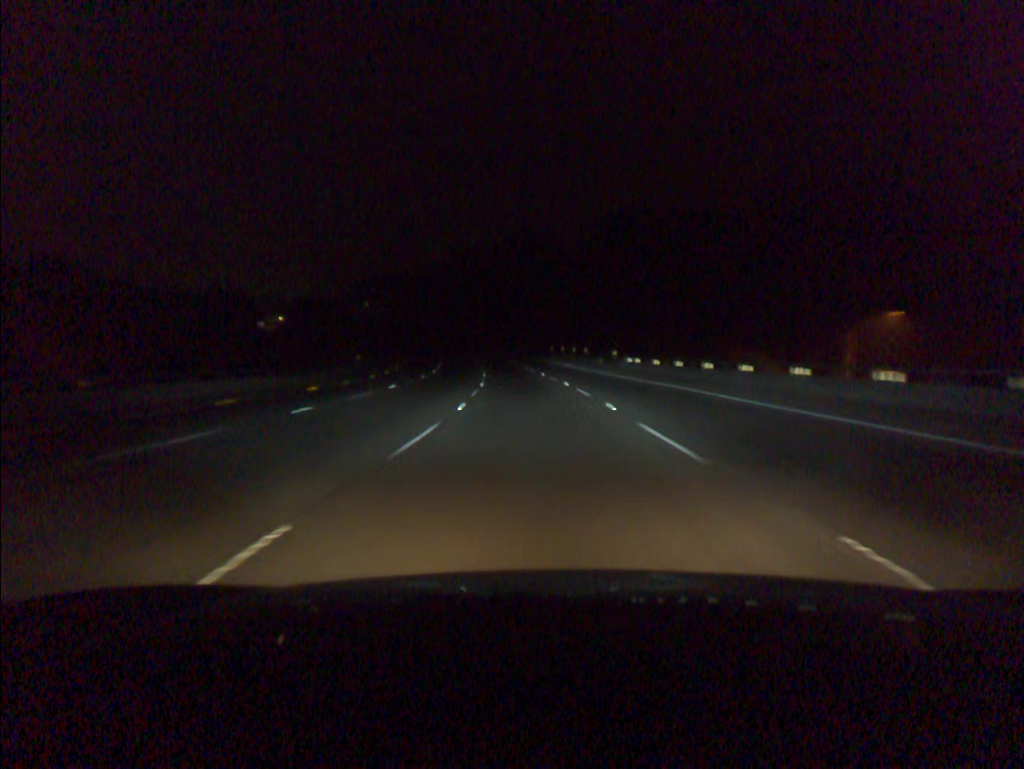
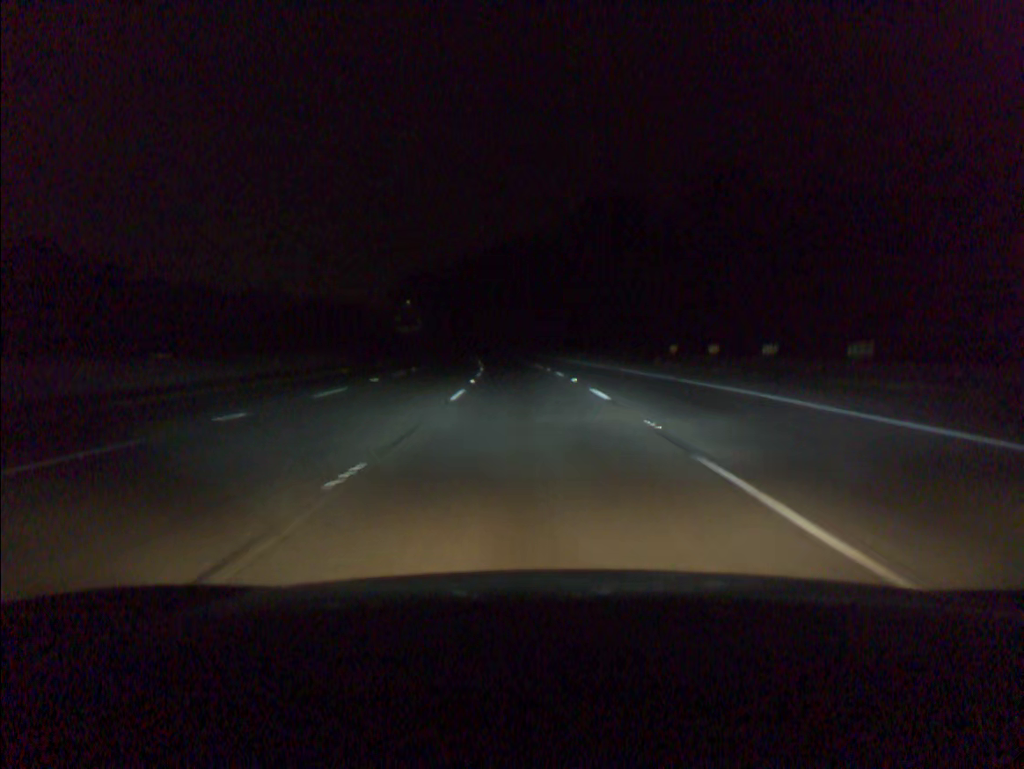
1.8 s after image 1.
(-2.3, +56.2) m; -5°
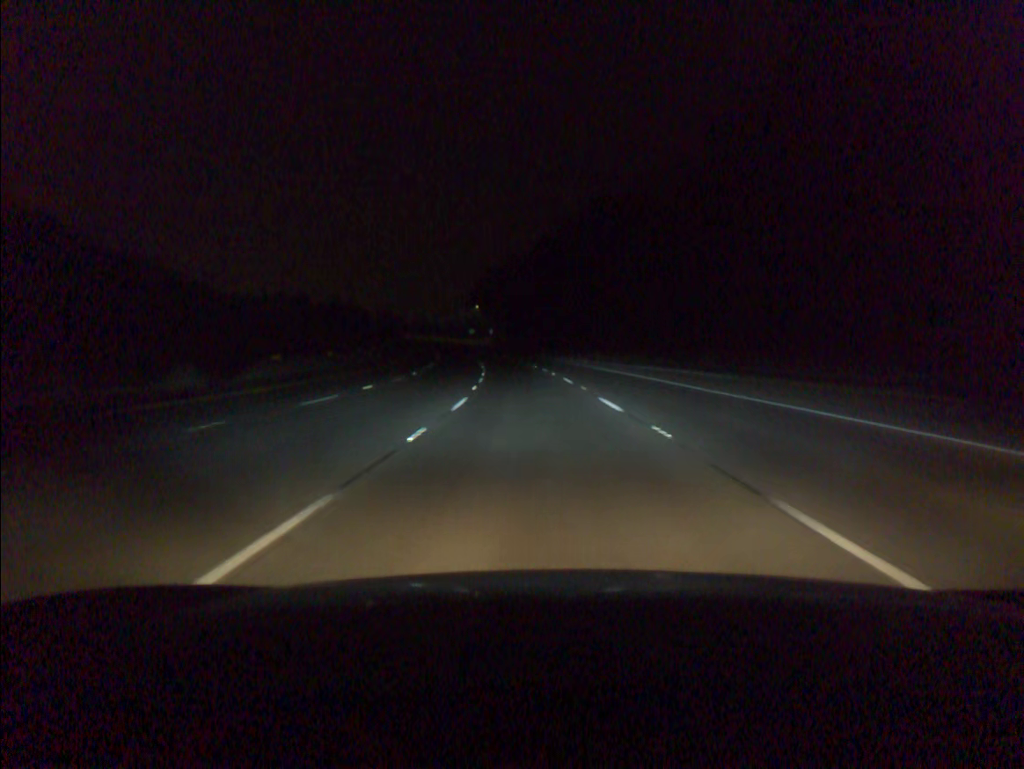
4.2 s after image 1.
(-4.5, +74.4) m; -7°
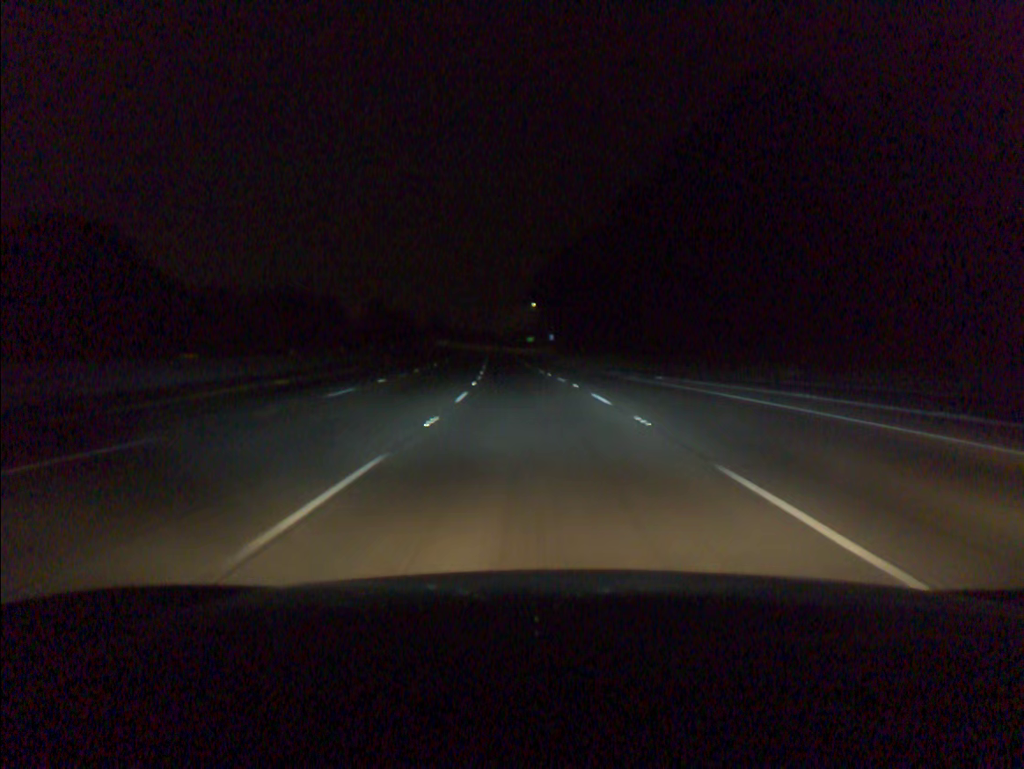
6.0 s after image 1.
(-2.3, +55.8) m; -5°
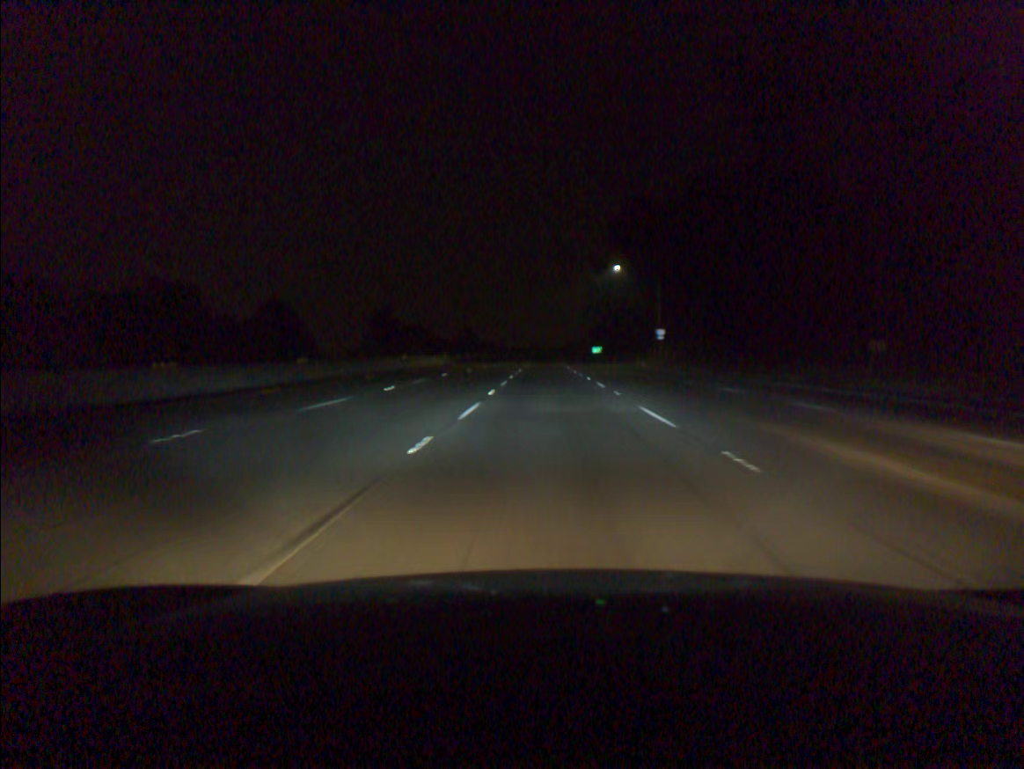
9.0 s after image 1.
(-4.8, +92.6) m; -4°
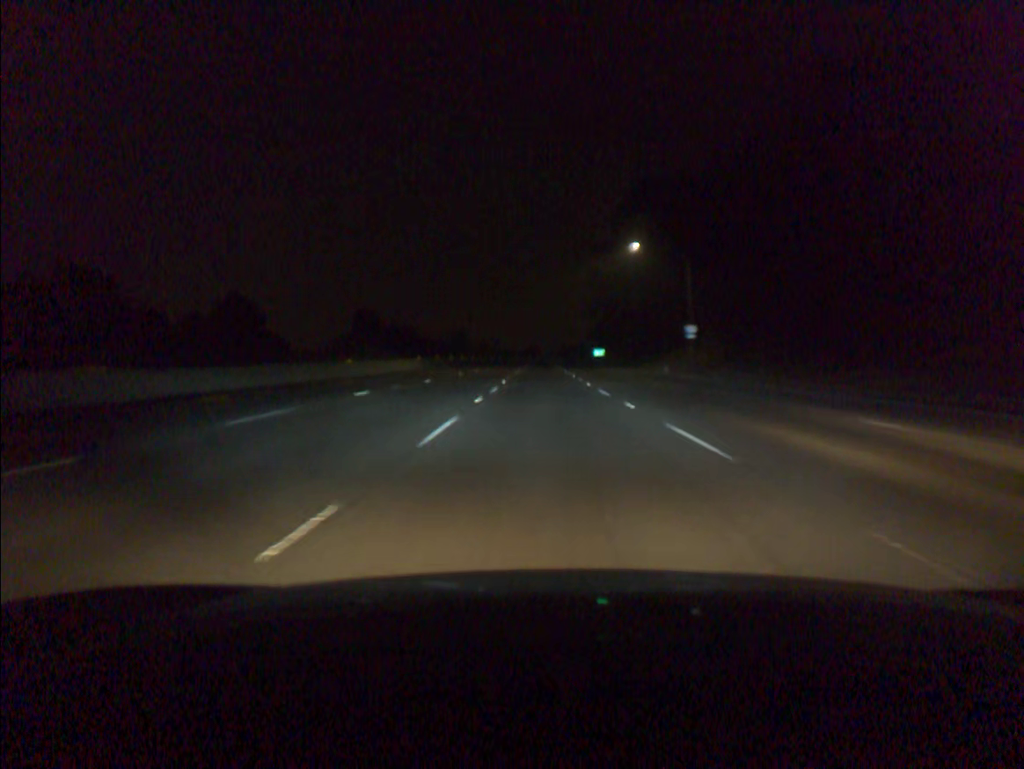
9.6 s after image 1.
(0.0, +18.5) m; 0°
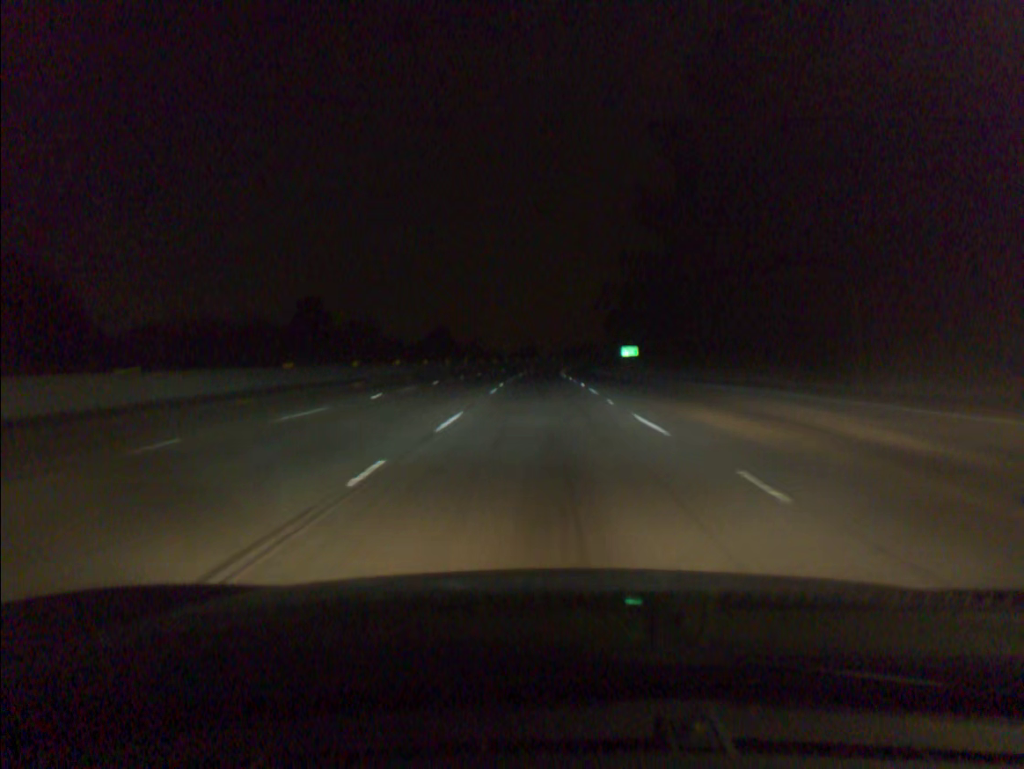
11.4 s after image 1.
(+0.2, +55.6) m; 0°
